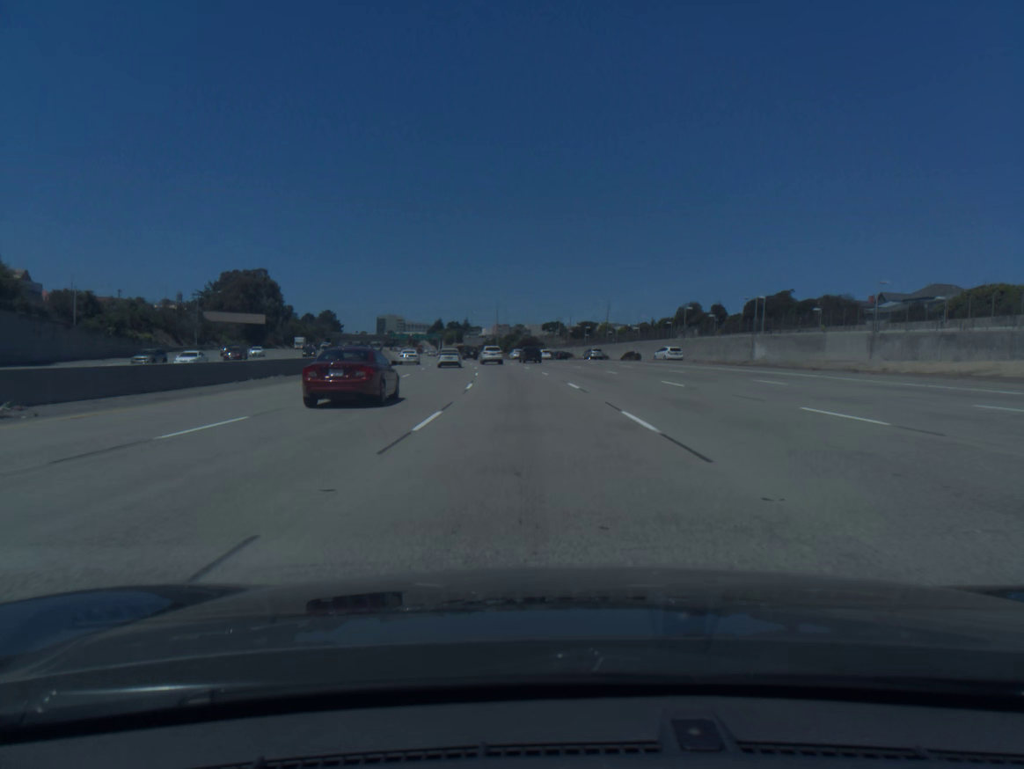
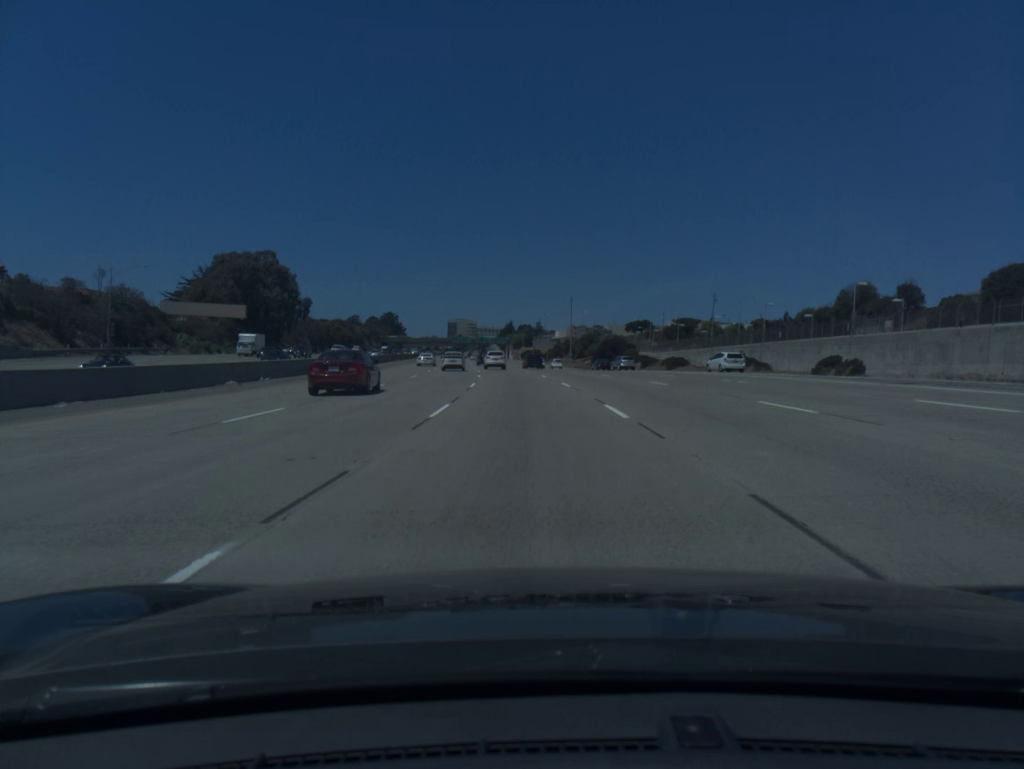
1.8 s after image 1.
(-2.5, +54.3) m; -6°
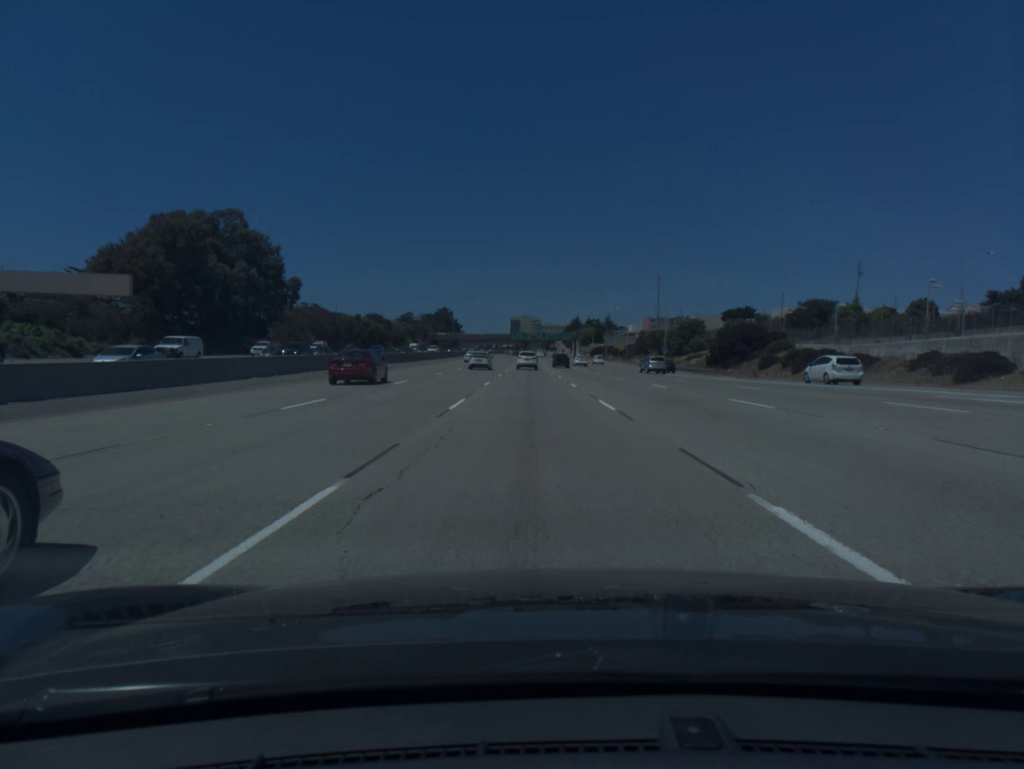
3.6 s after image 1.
(-2.4, +54.3) m; -5°
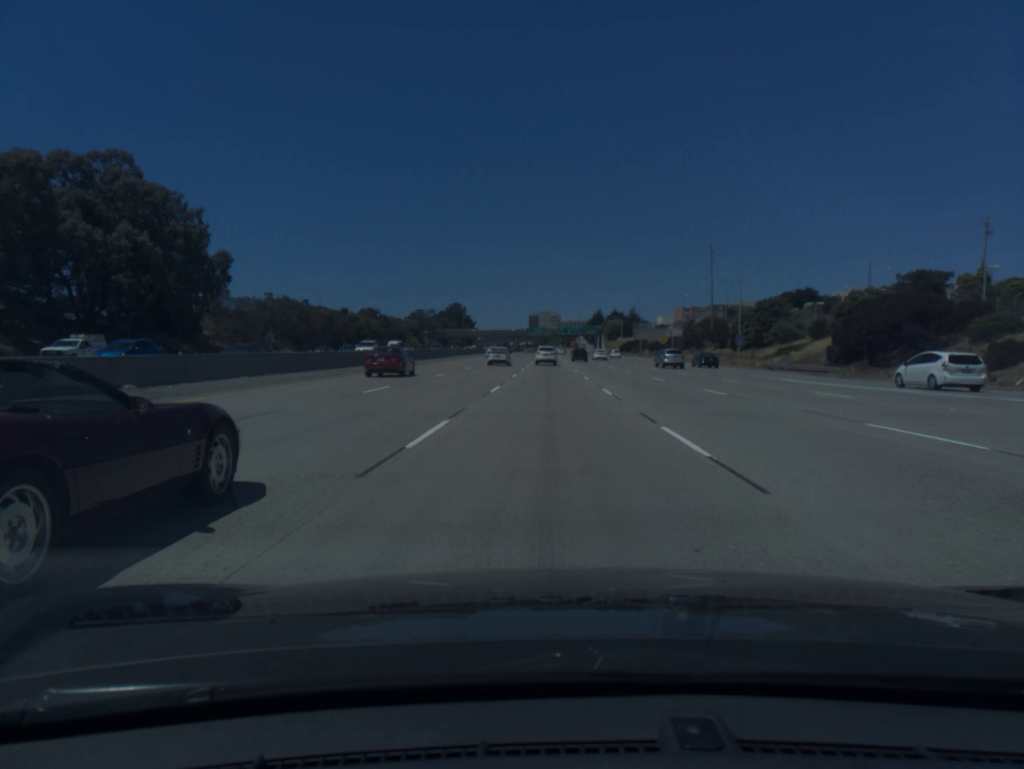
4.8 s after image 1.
(-0.6, +36.5) m; -2°
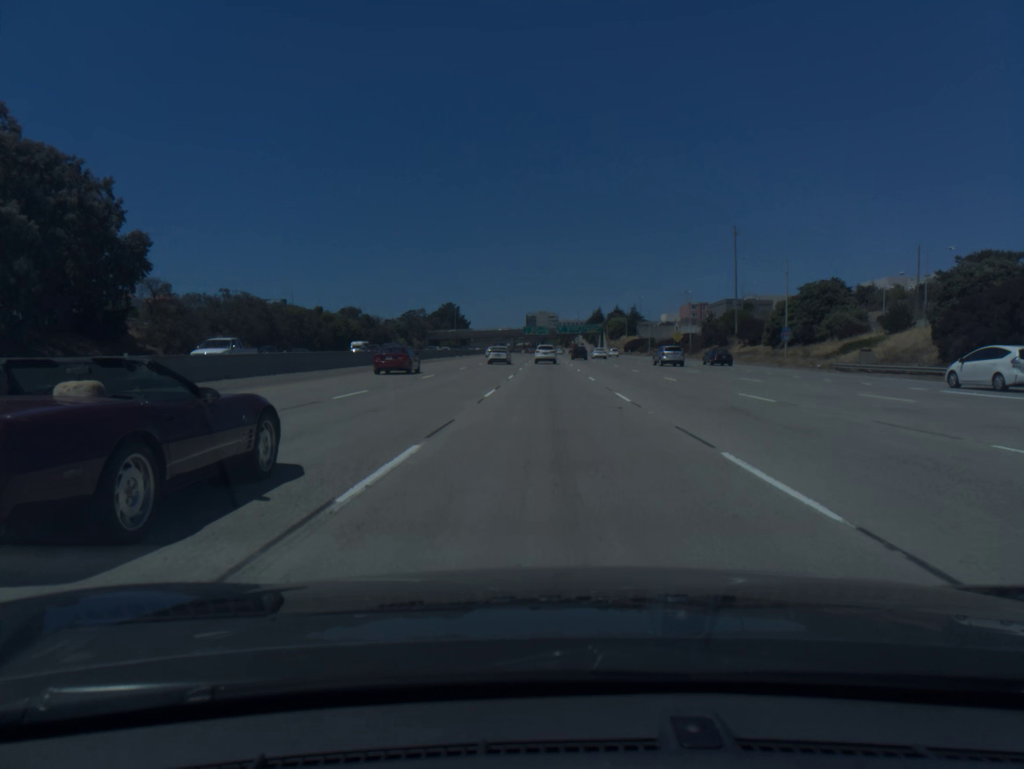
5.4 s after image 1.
(0.0, +18.3) m; 0°
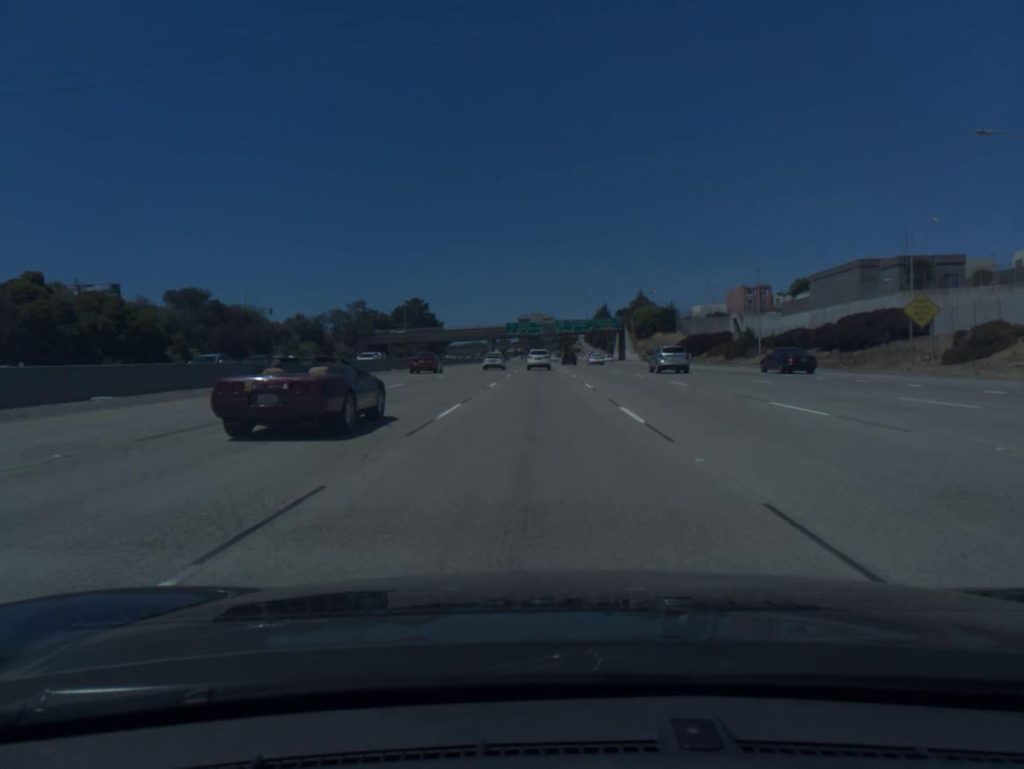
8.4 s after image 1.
(+0.9, +91.1) m; 0°
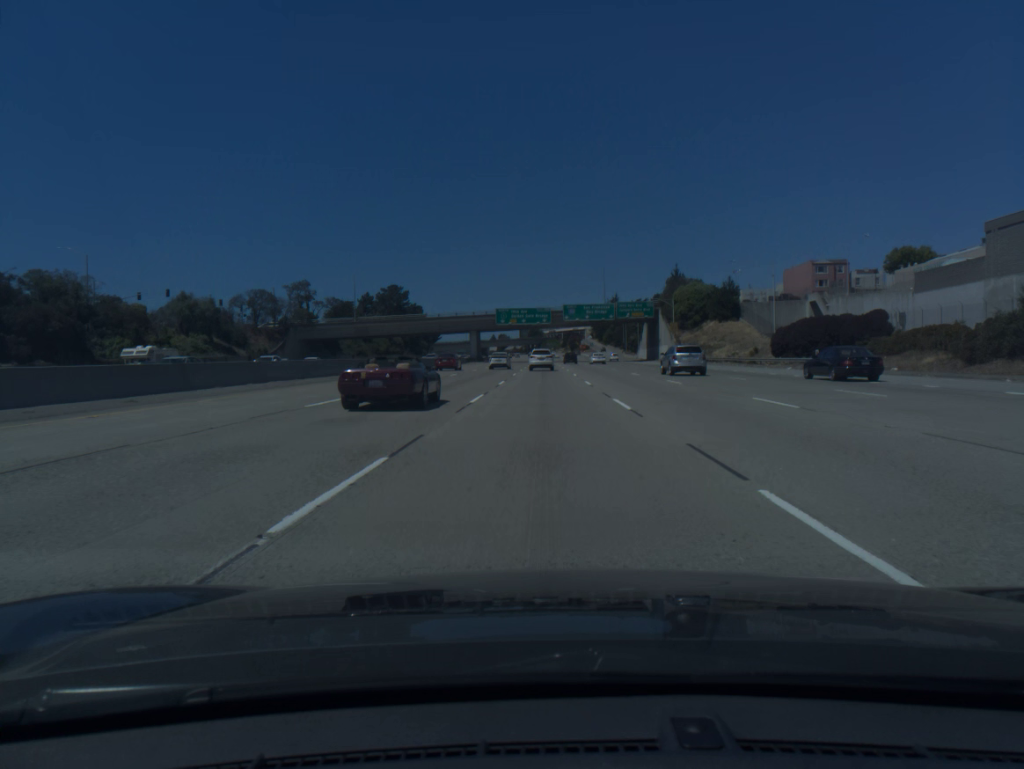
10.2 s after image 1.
(-0.1, +53.3) m; 0°
